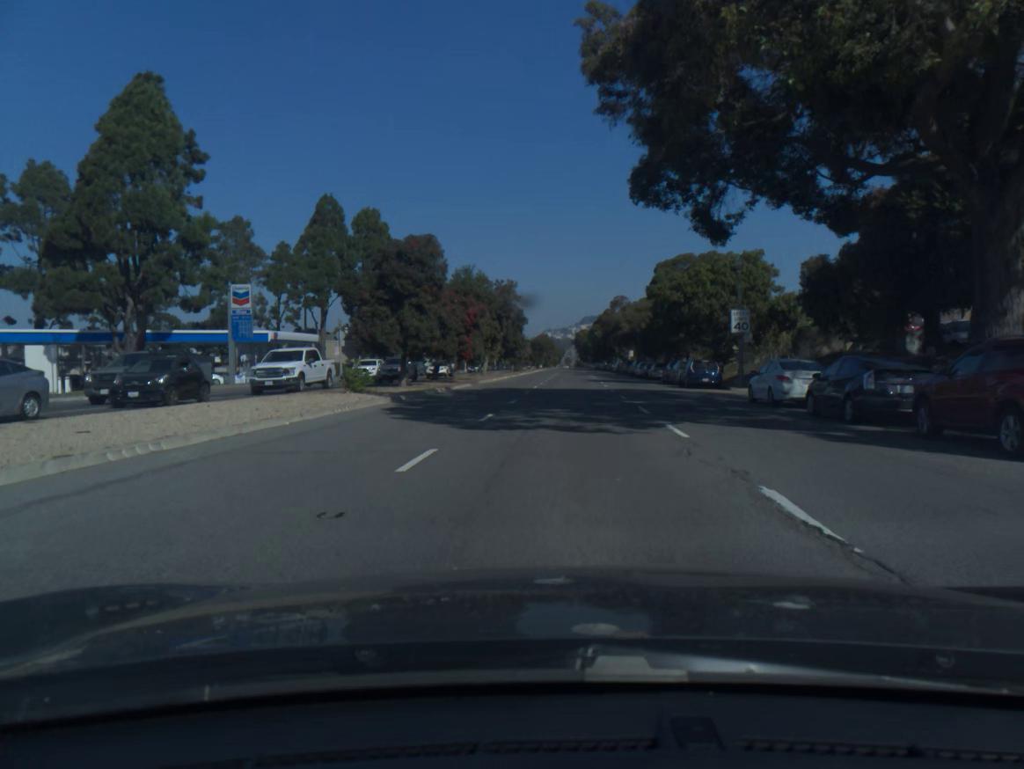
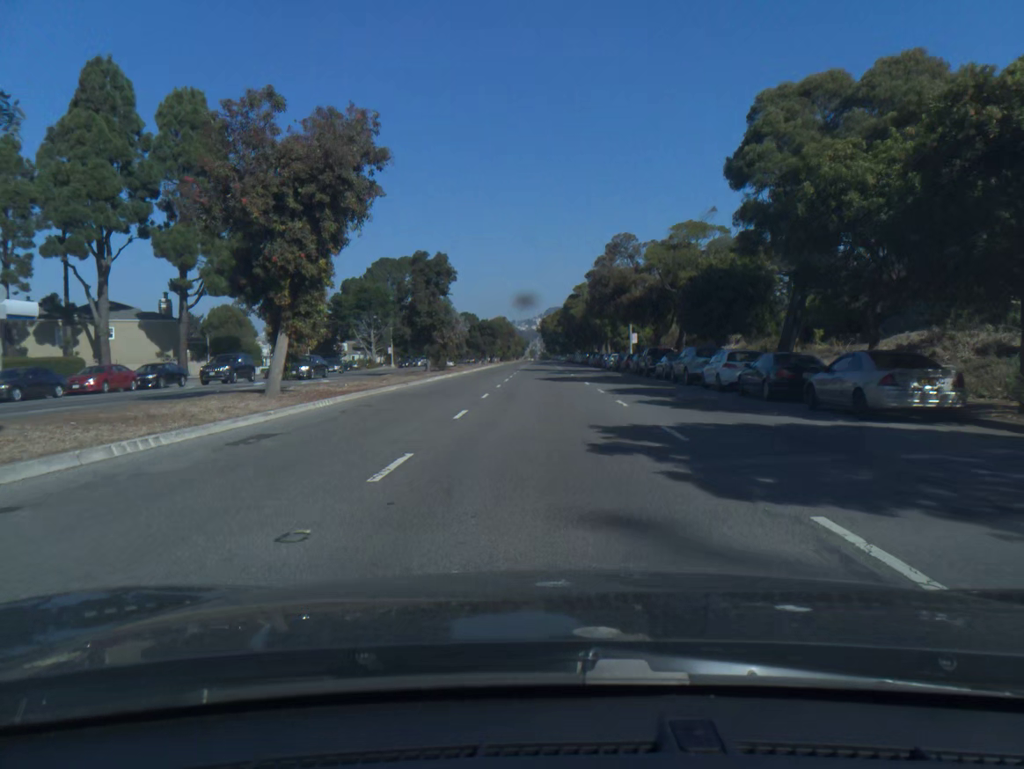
(+1.5, +45.1) m; +3°
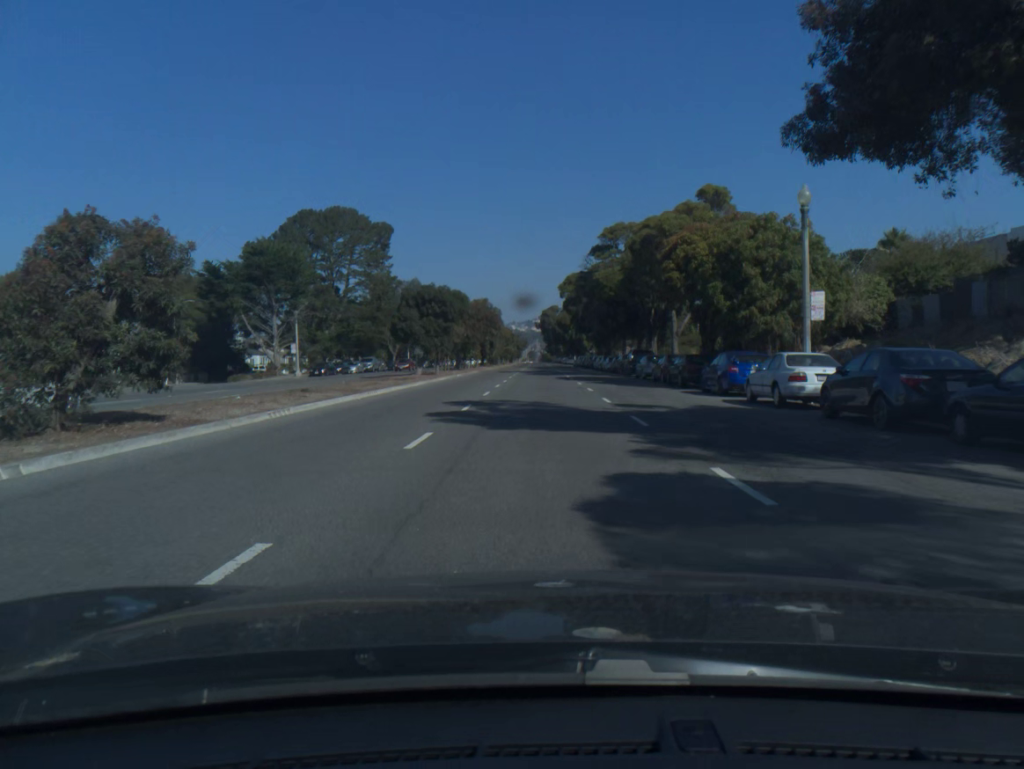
(-0.1, +48.4) m; 0°
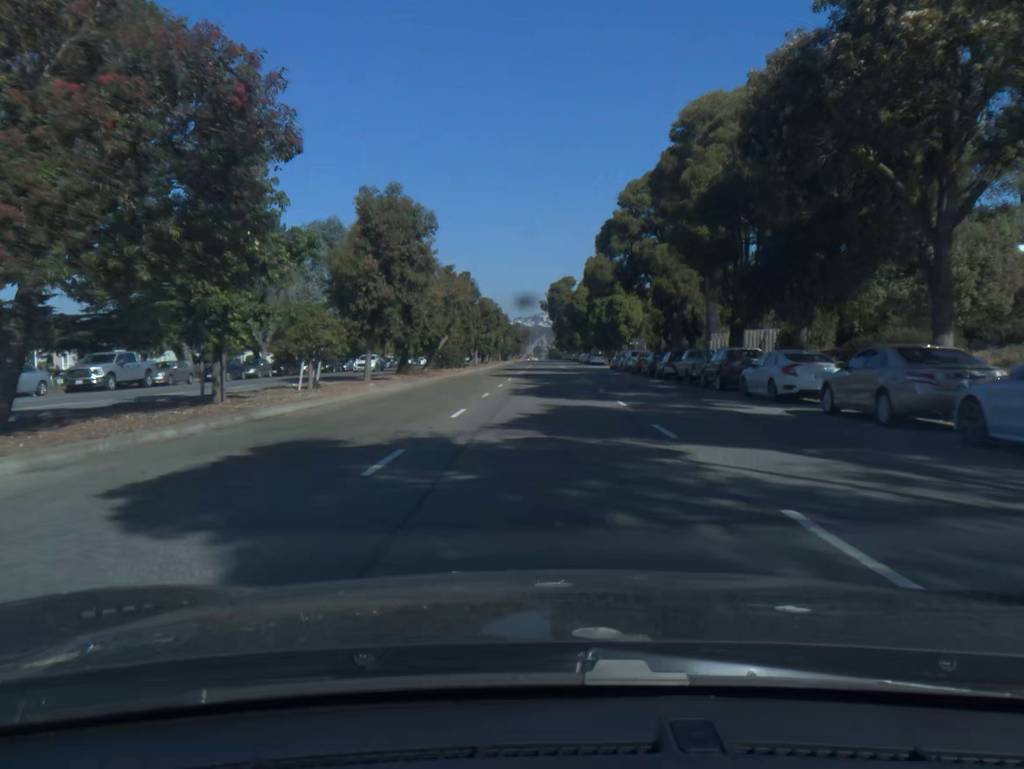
(-0.3, +61.8) m; -1°
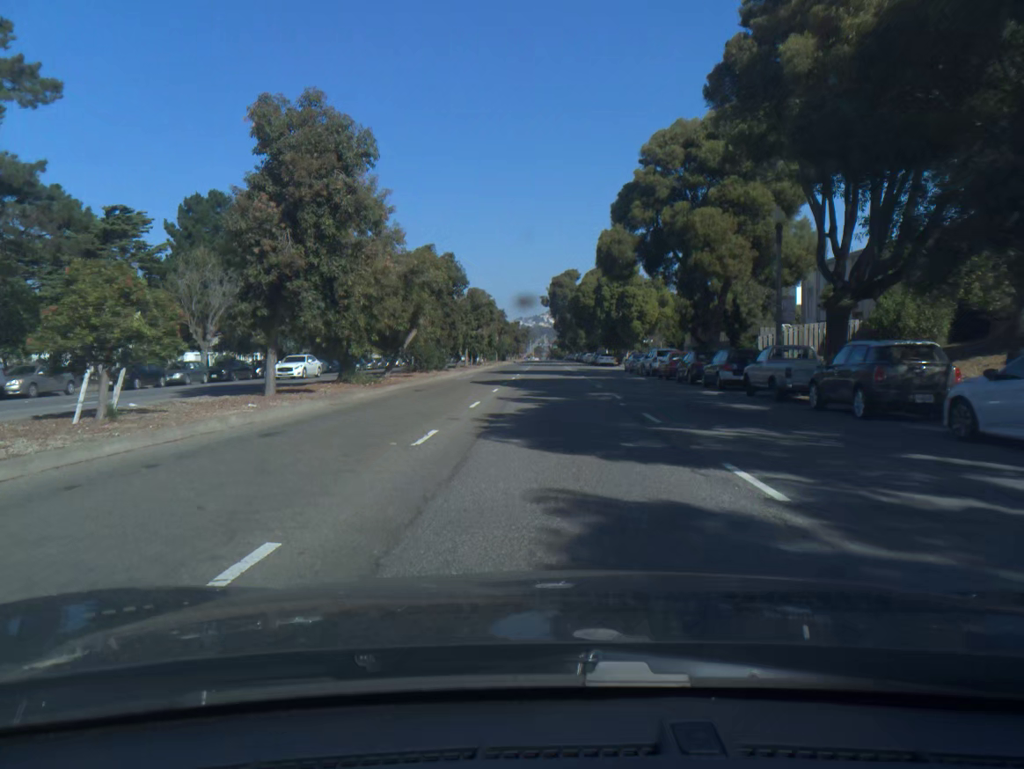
(0.0, +12.2) m; 0°
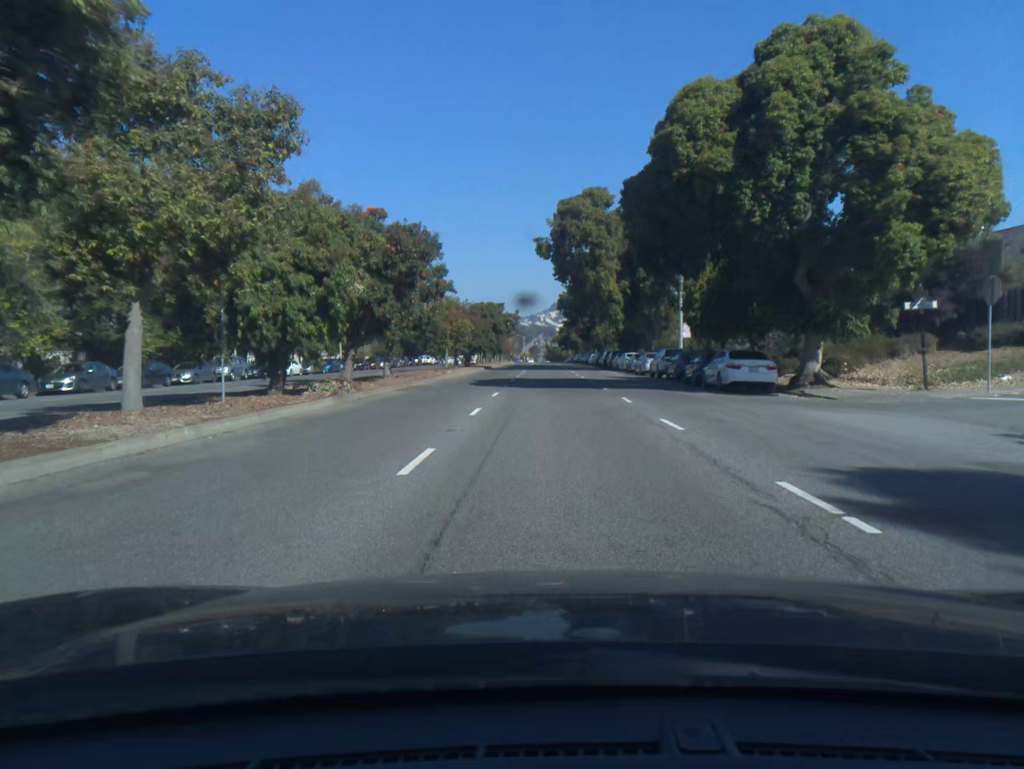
(+0.1, +60.0) m; 0°
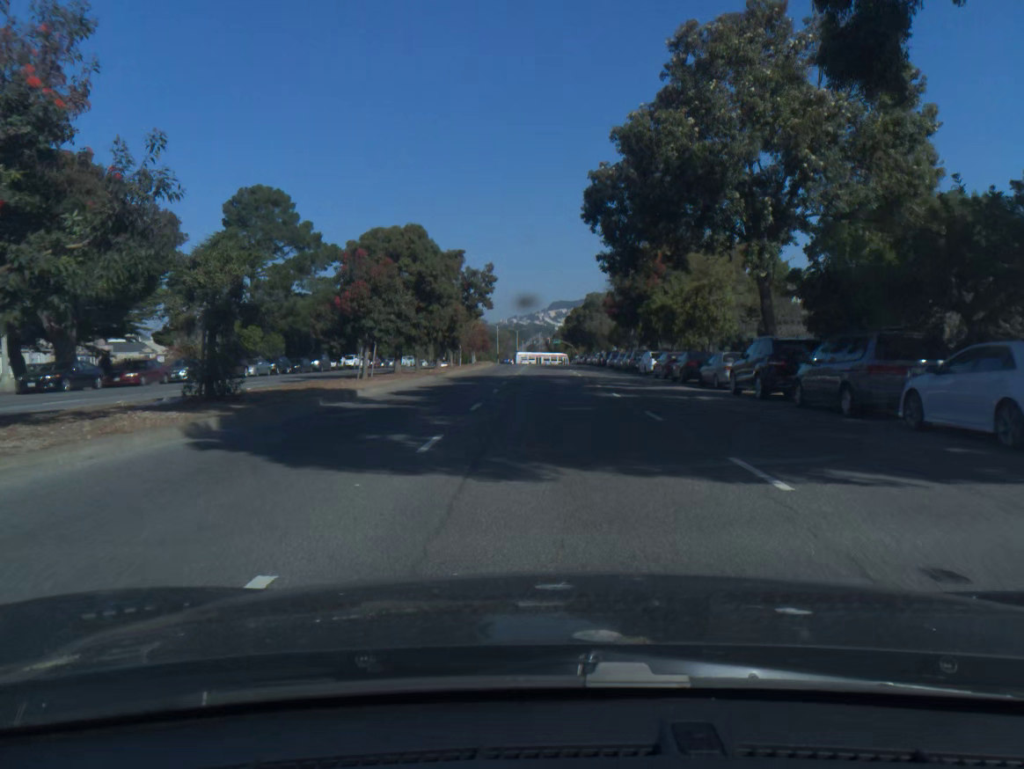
(0.0, +57.1) m; 0°
